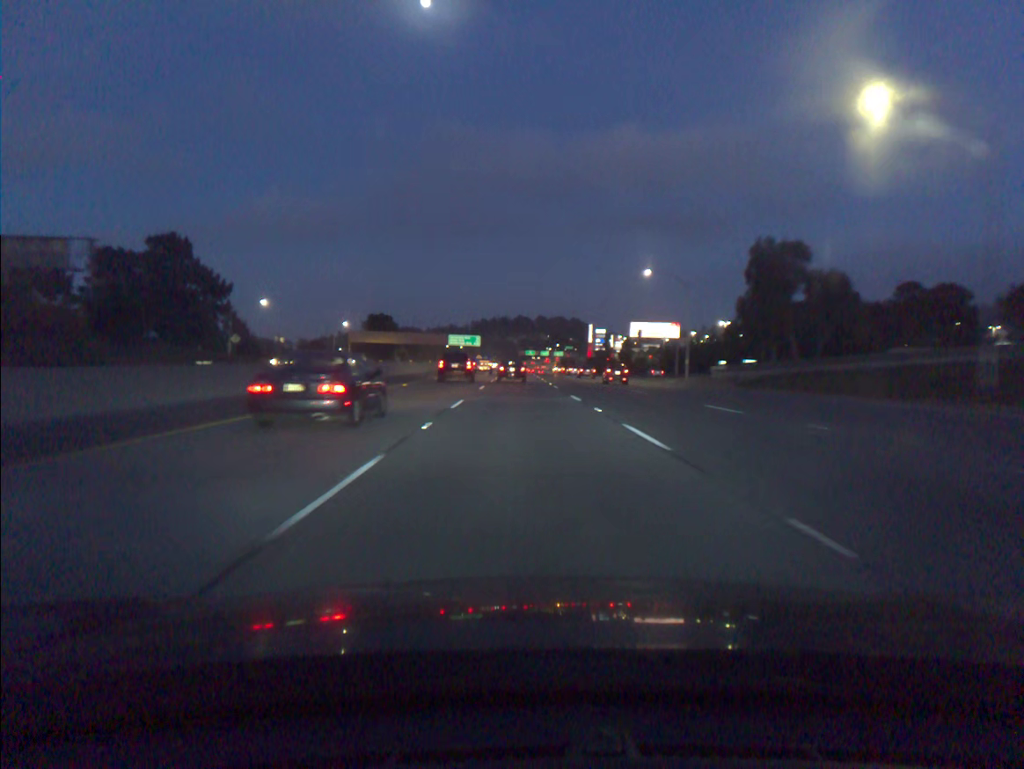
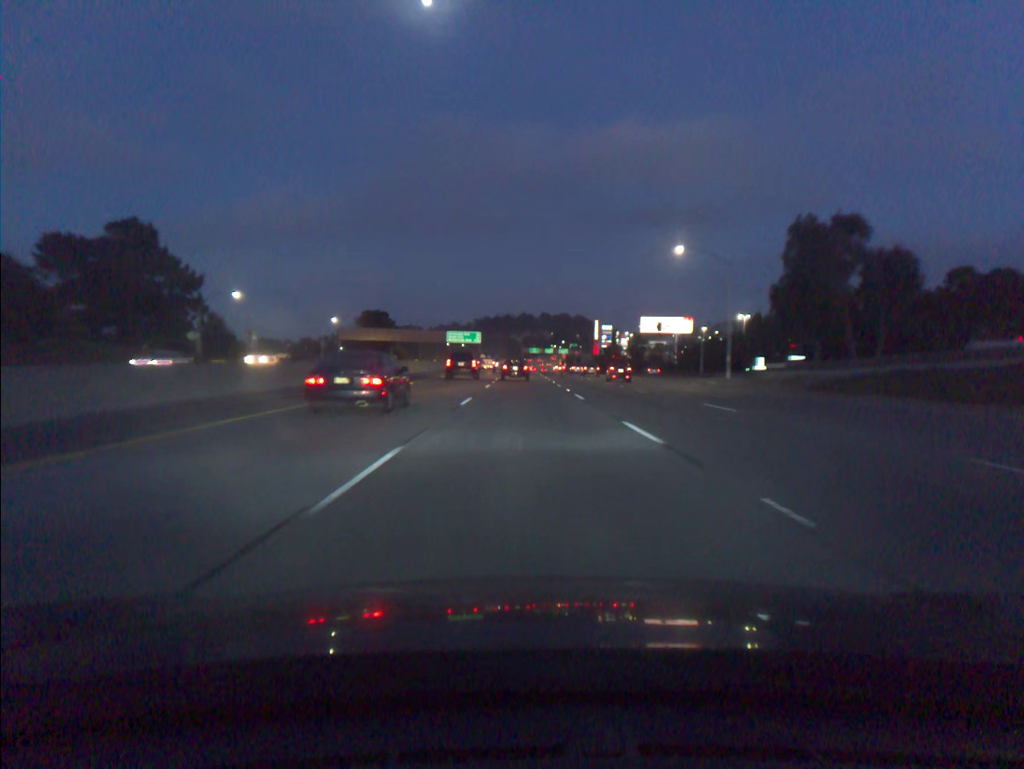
(0.0, +13.7) m; 0°
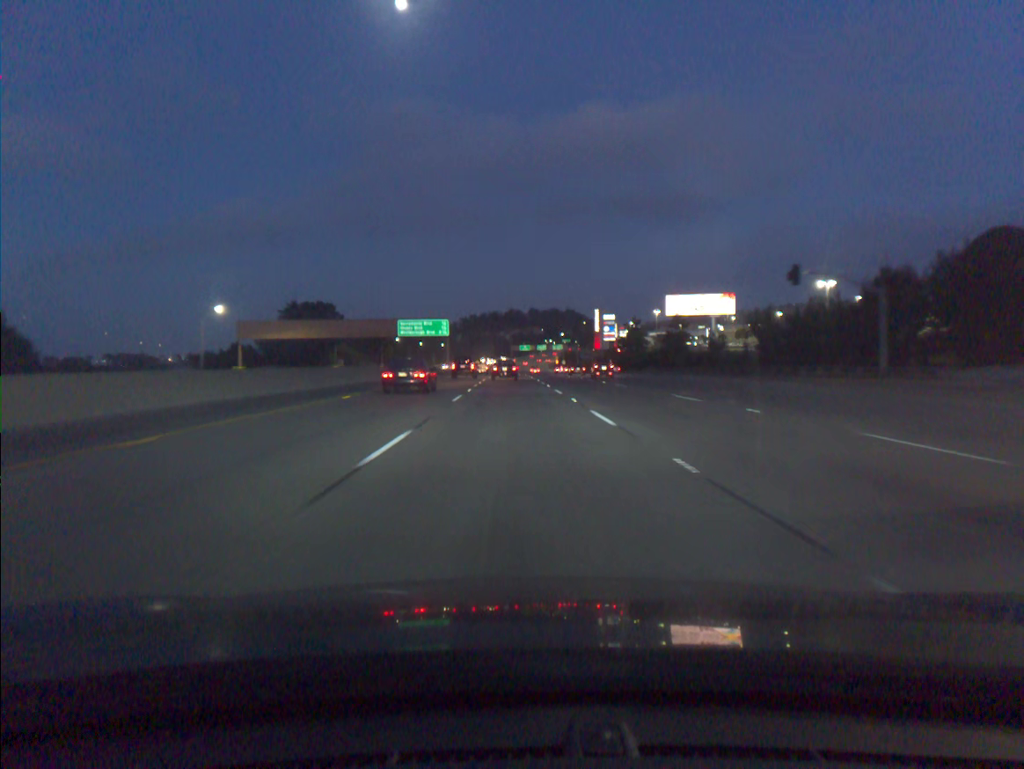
(+0.4, +55.5) m; +1°
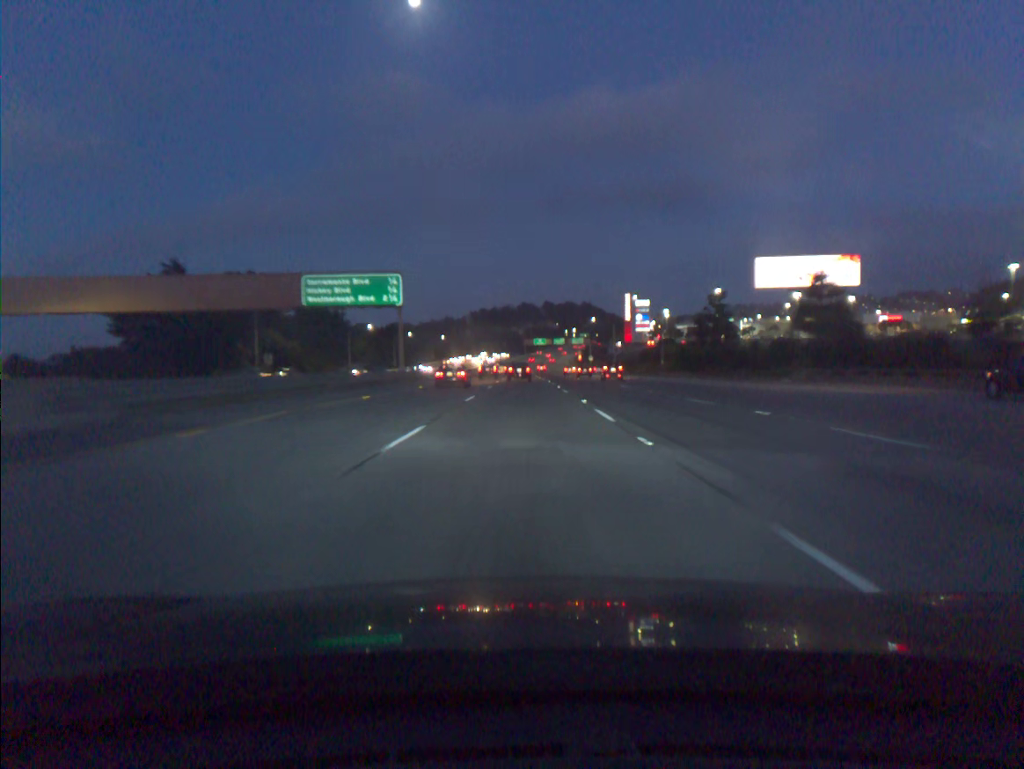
(-0.5, +56.8) m; -1°
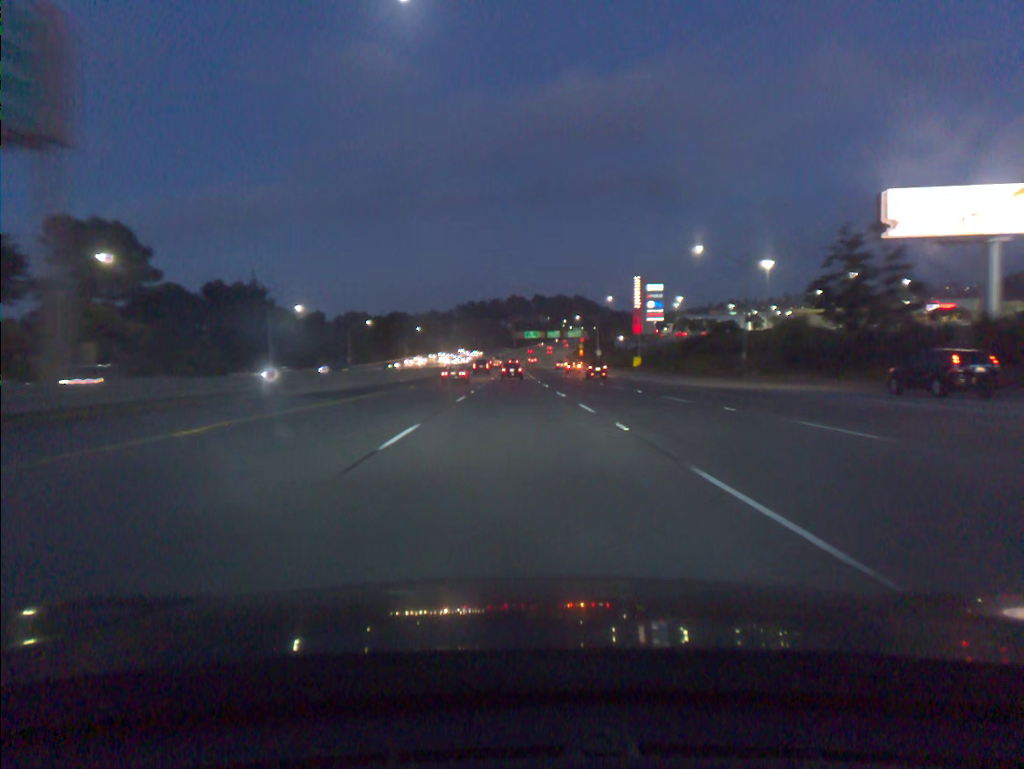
(+0.2, +43.9) m; +1°
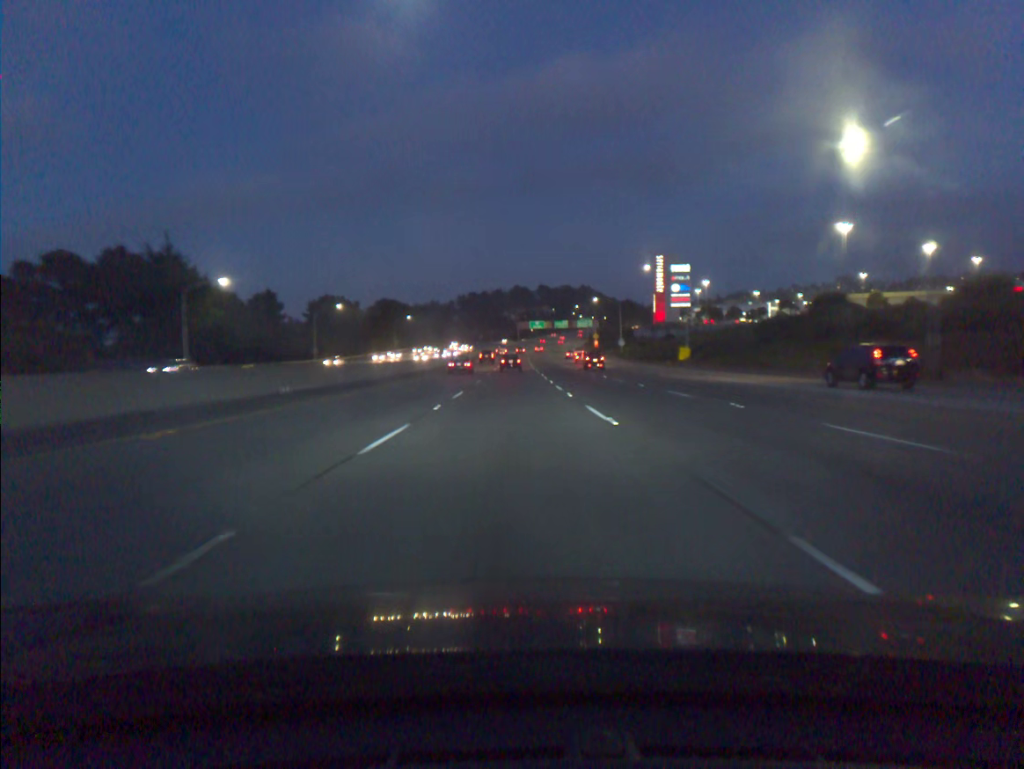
(0.0, +30.0) m; 0°
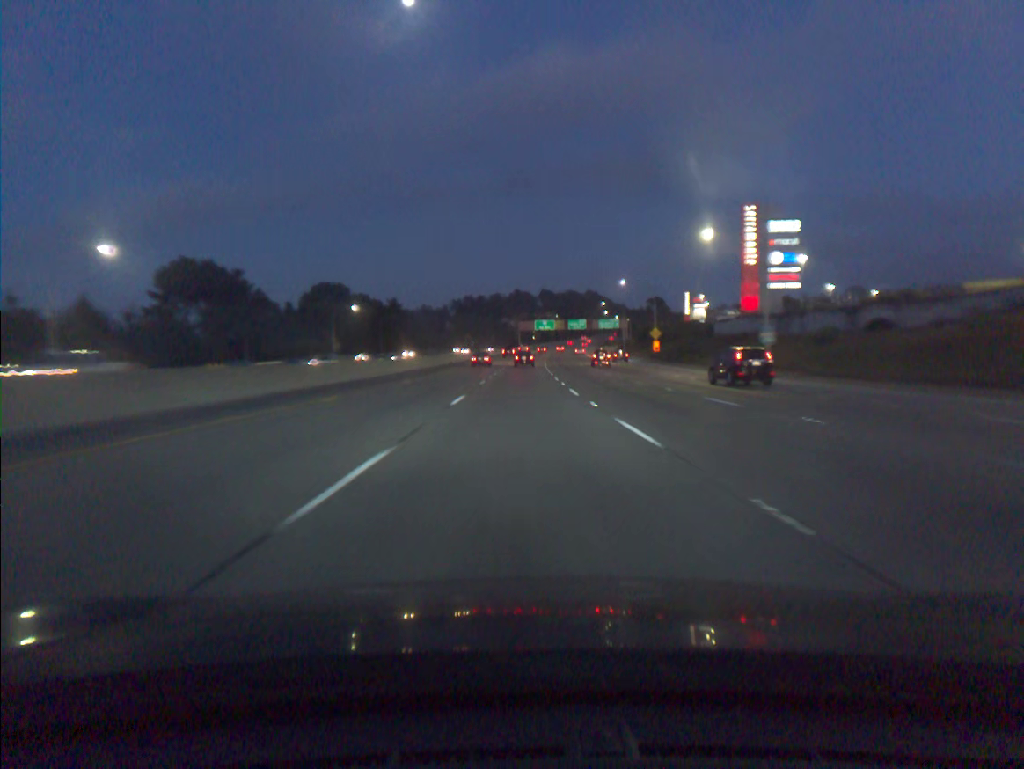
(-0.3, +77.4) m; 0°
